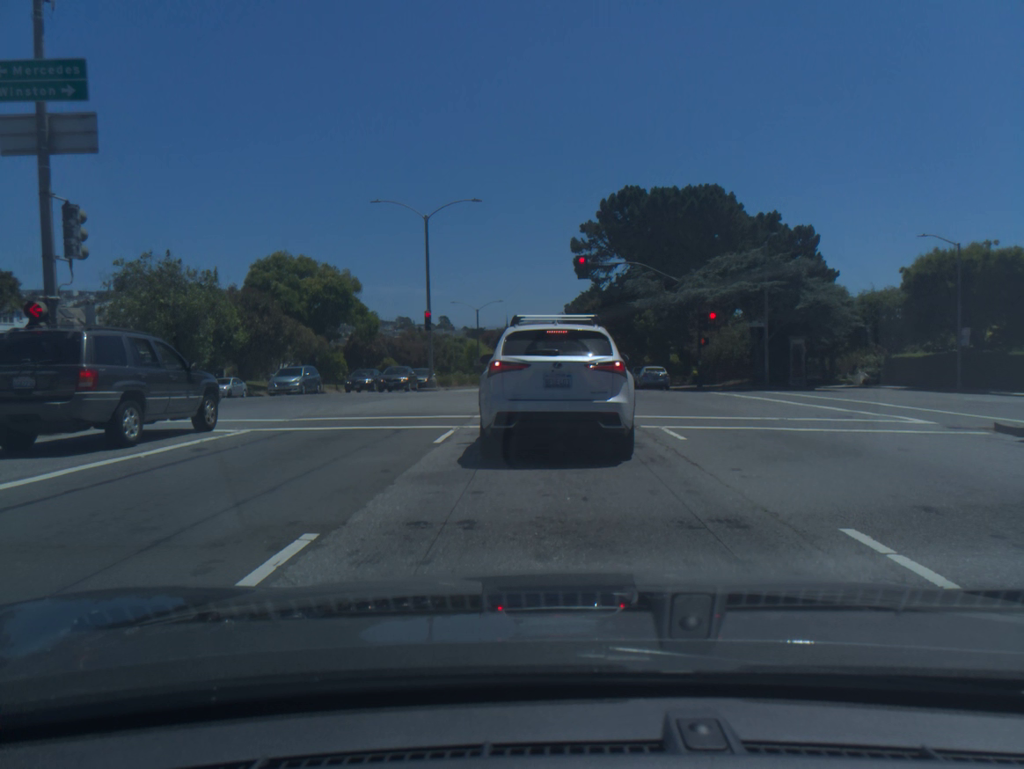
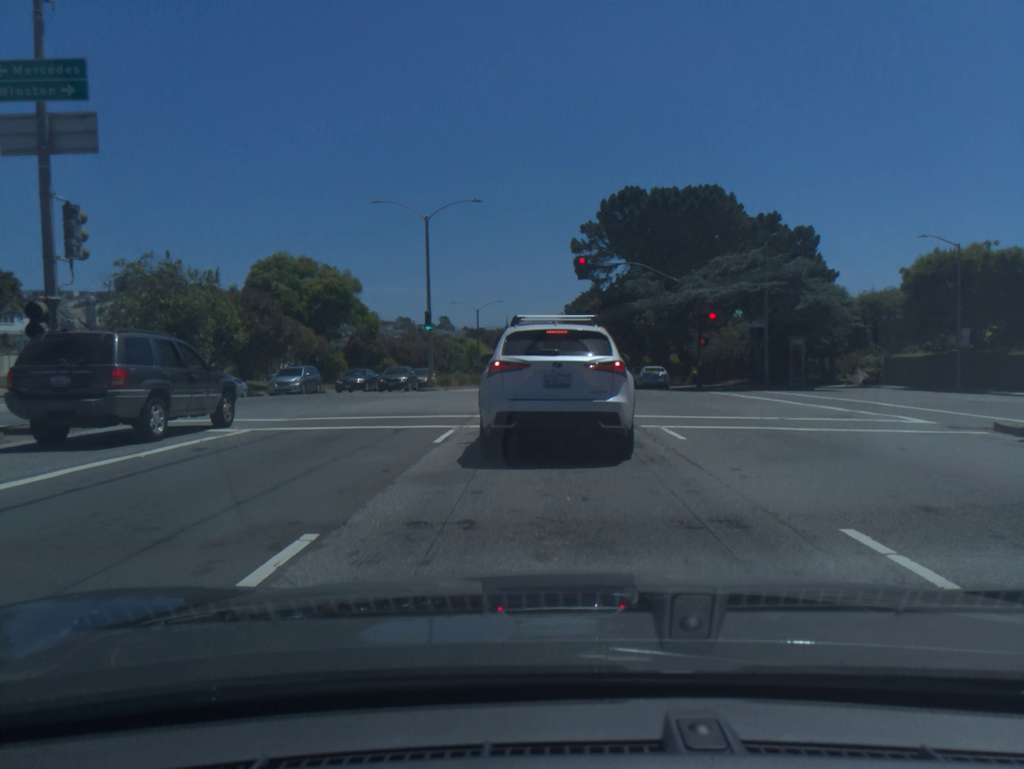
(0.0, 0.0) m; 0°
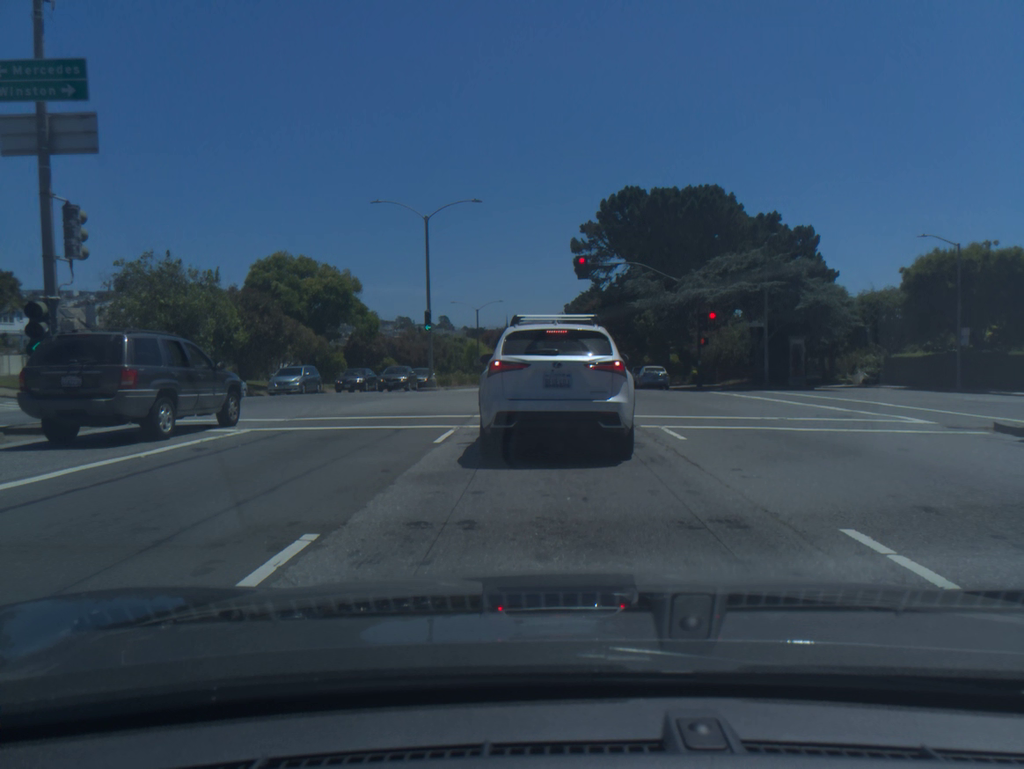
(0.0, 0.0) m; 0°
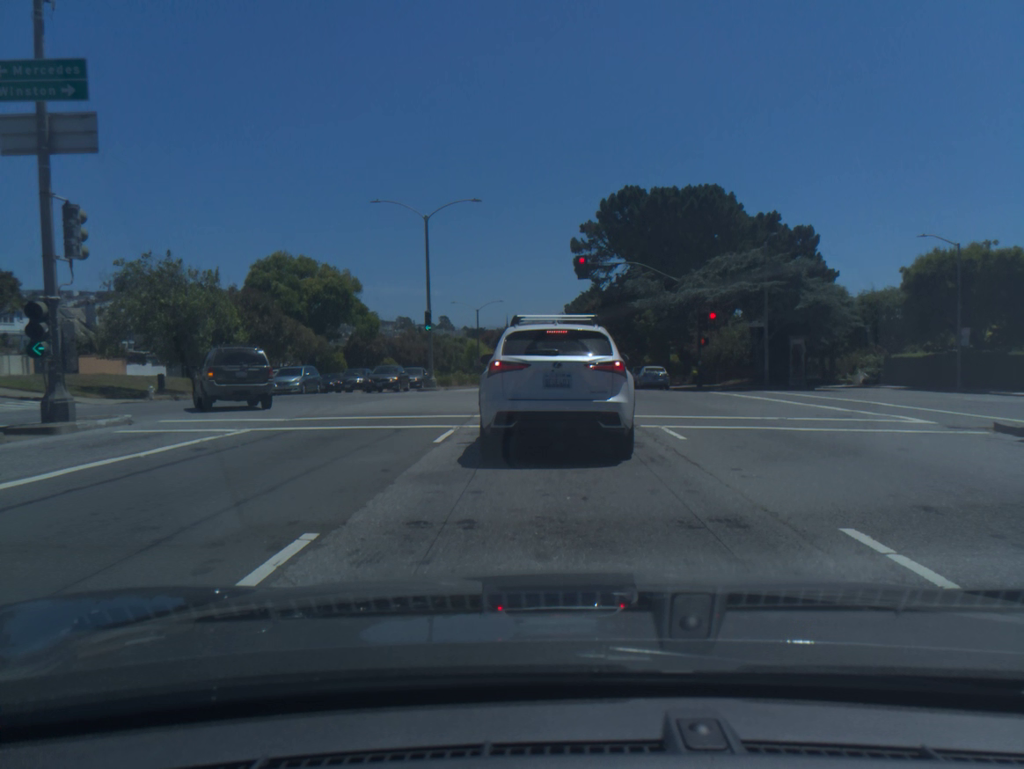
(-0.1, 0.0) m; 0°
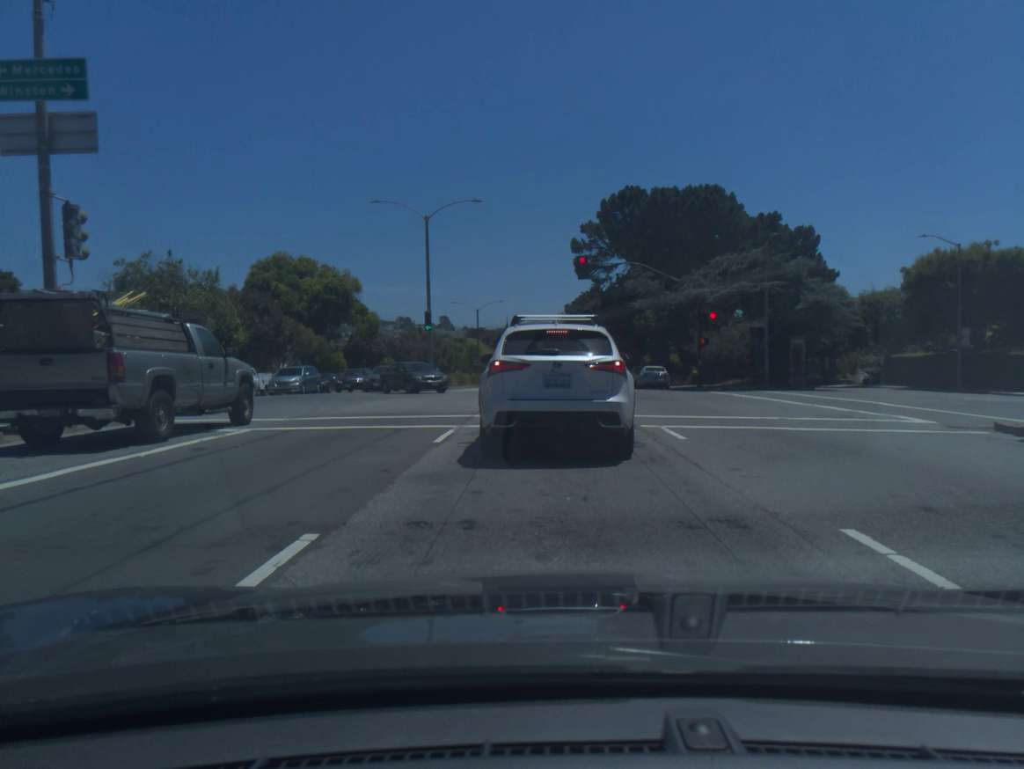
(0.0, 0.0) m; 0°
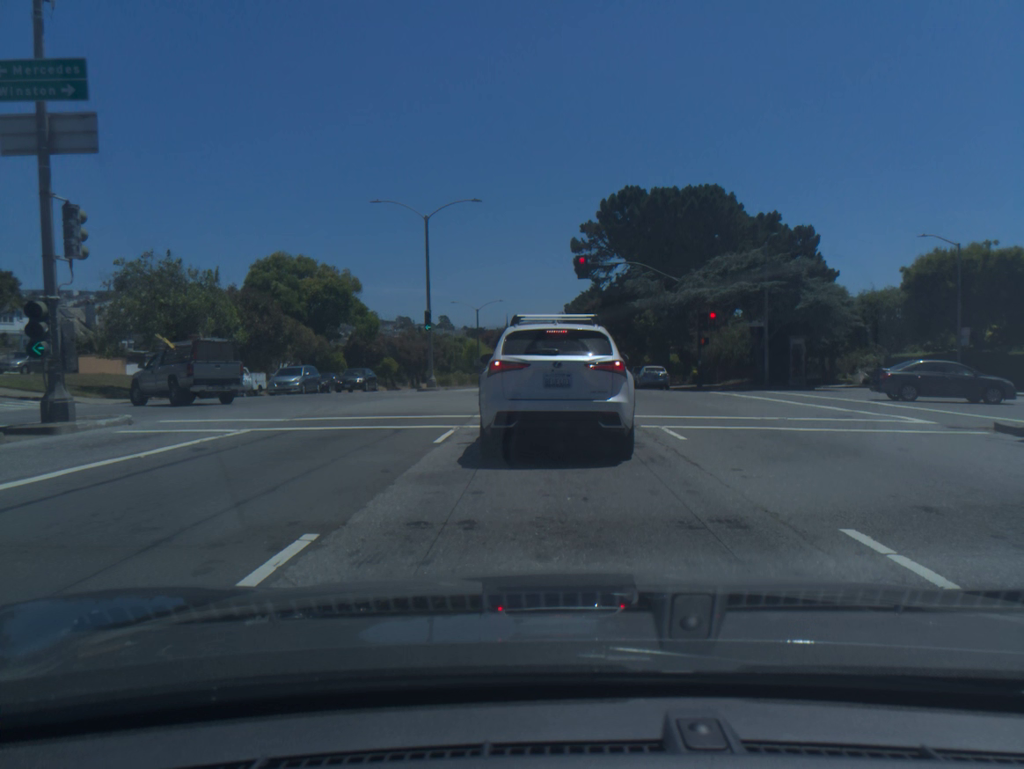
(+0.1, +0.1) m; 0°
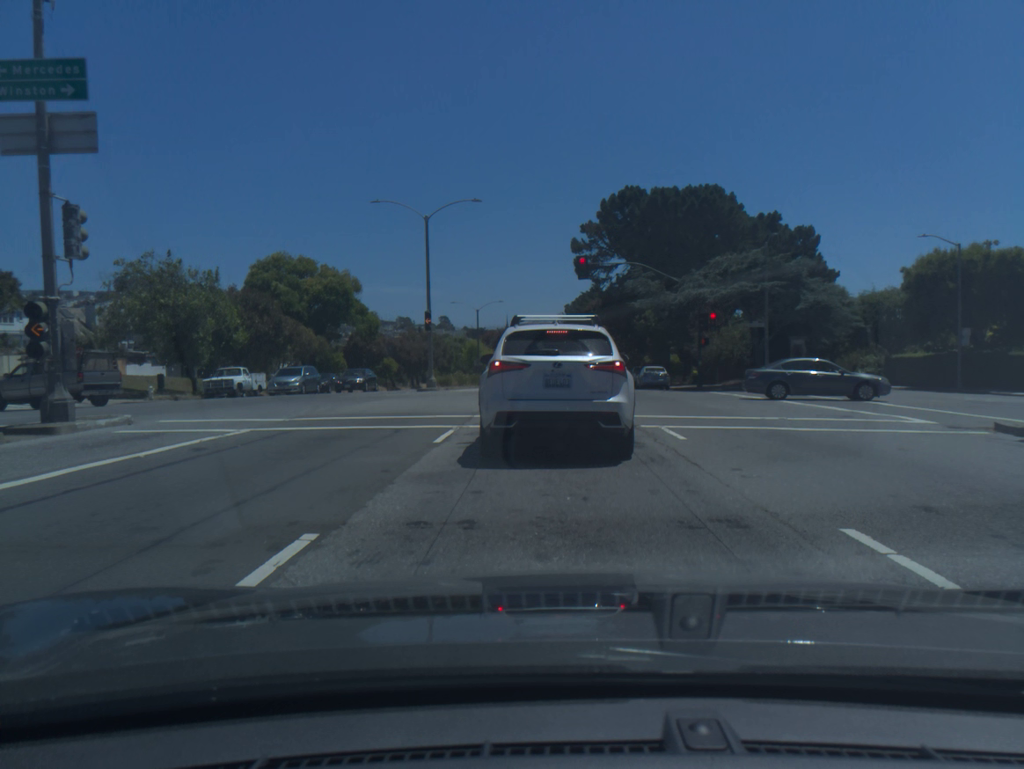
(0.0, 0.0) m; 0°
